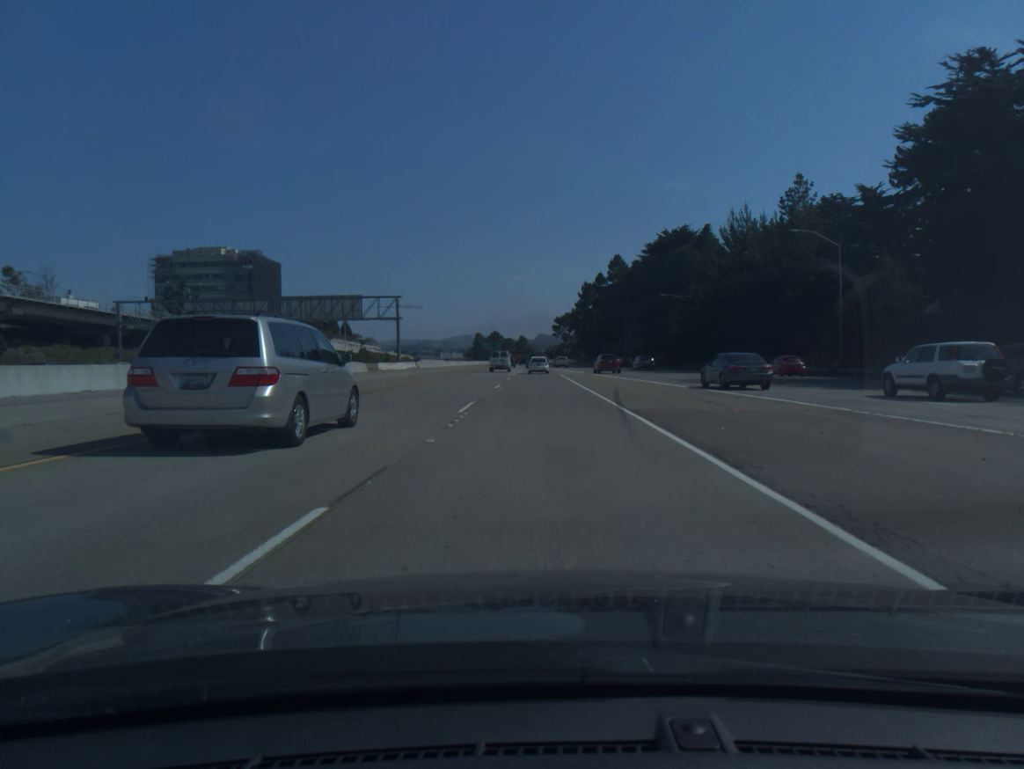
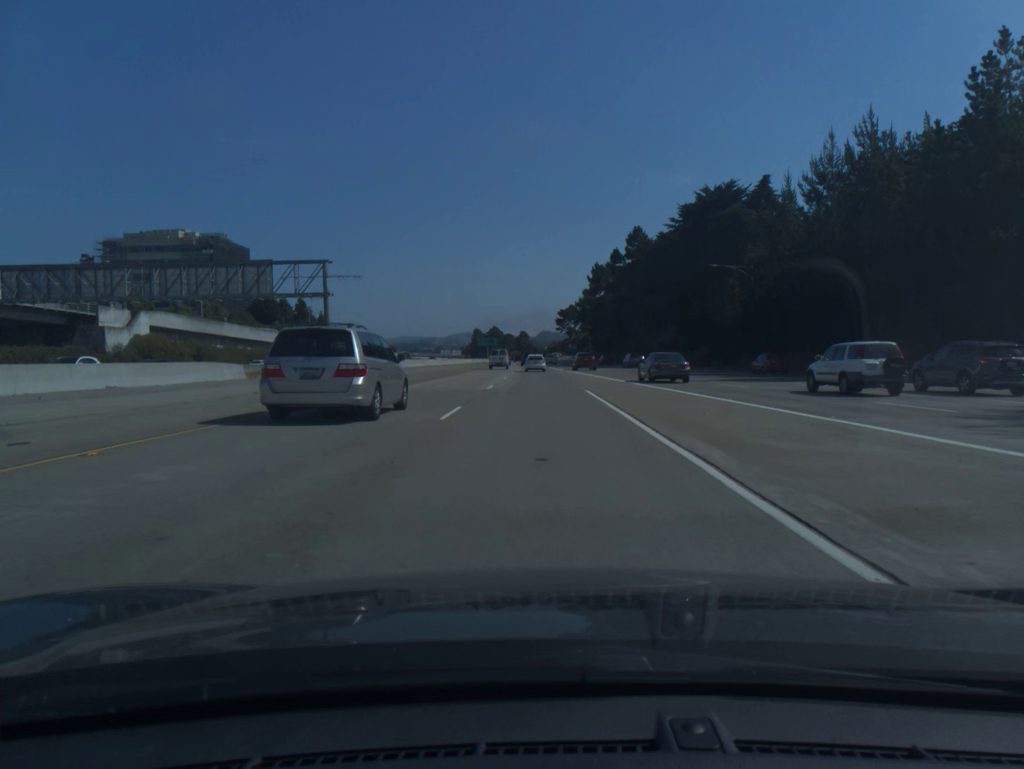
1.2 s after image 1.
(0.0, +31.8) m; 0°
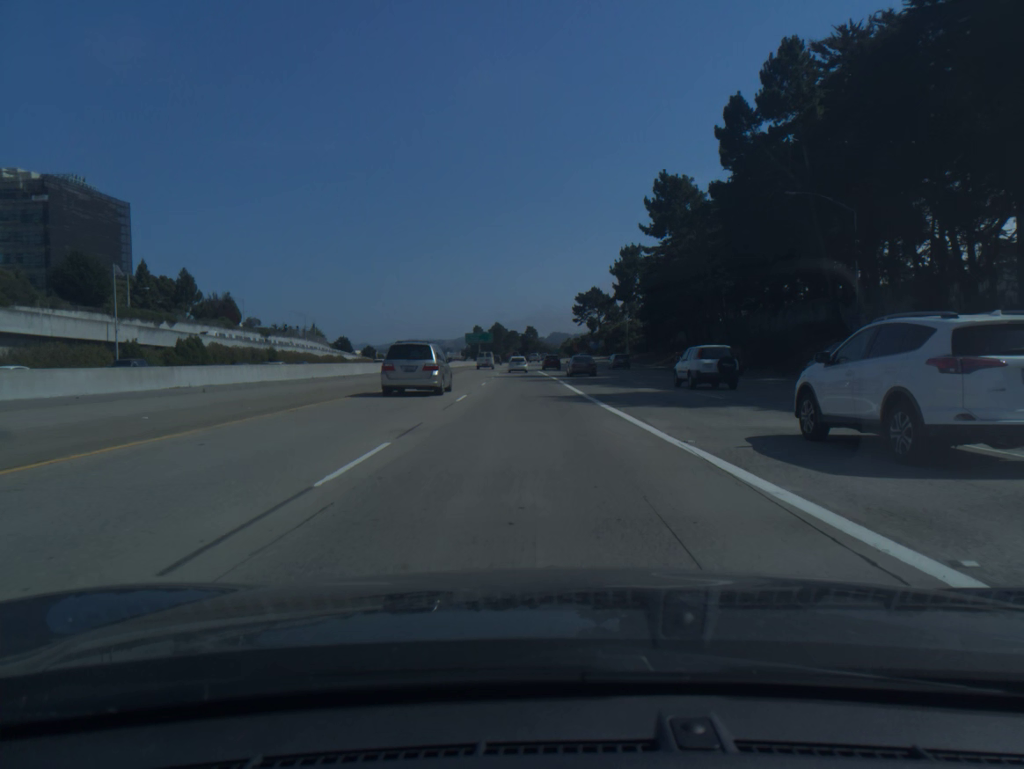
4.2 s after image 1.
(-0.4, +80.7) m; -1°
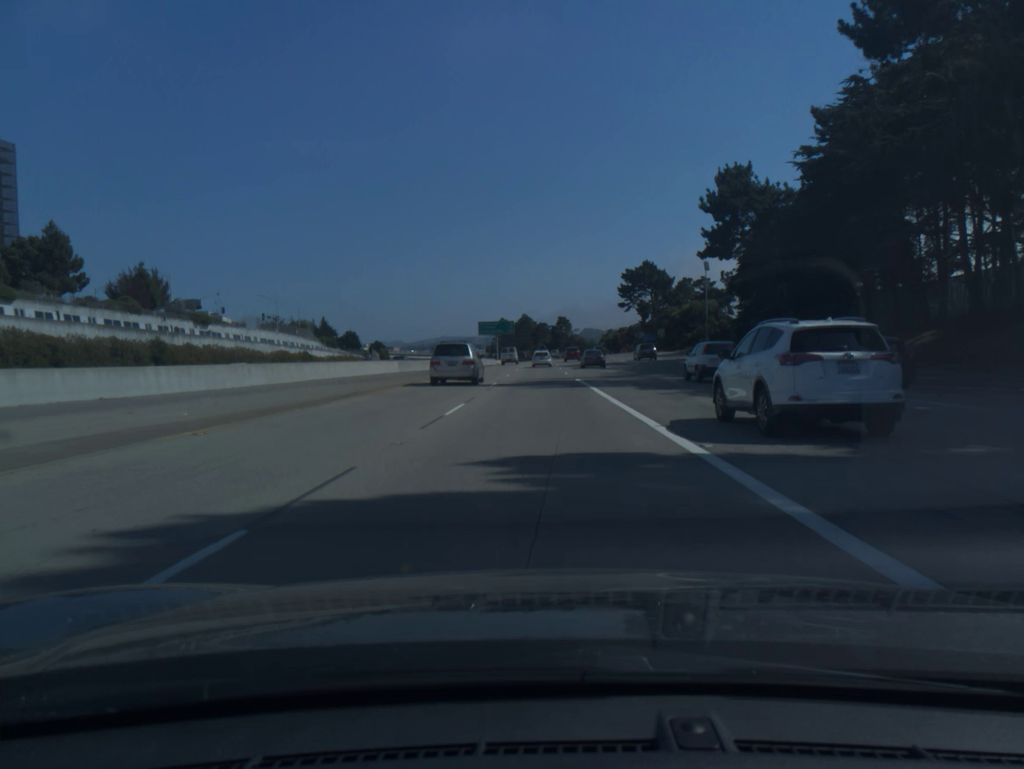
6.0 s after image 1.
(-1.1, +49.8) m; -2°
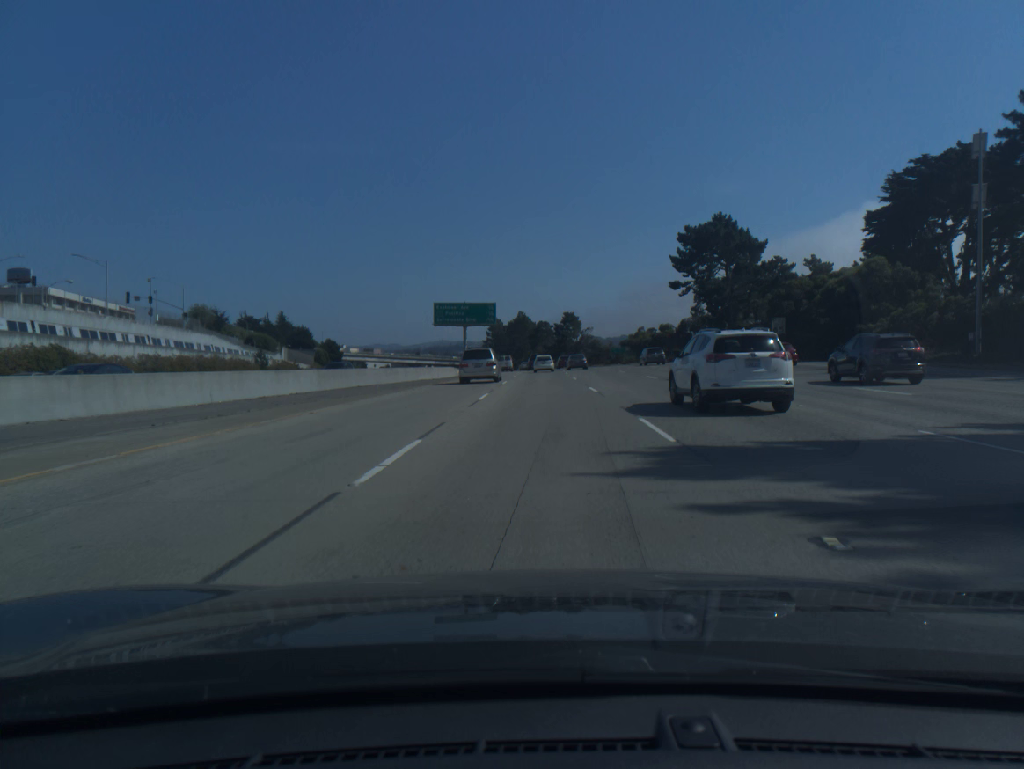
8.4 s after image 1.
(-0.4, +67.5) m; 0°
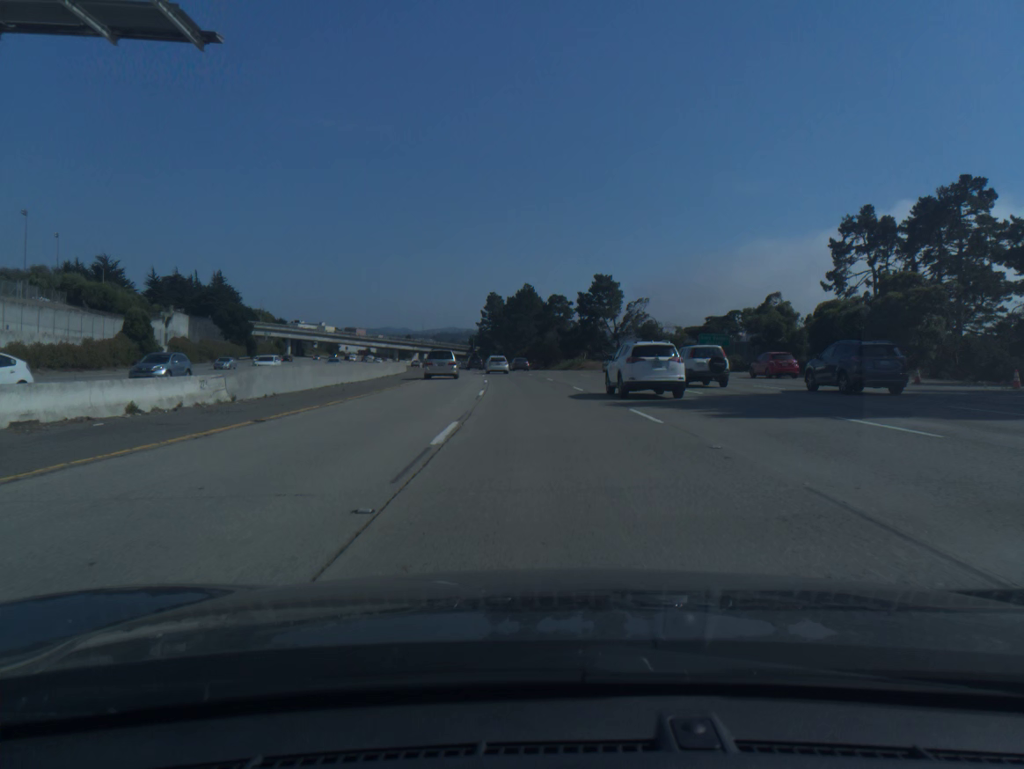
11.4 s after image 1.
(0.0, +84.3) m; 0°
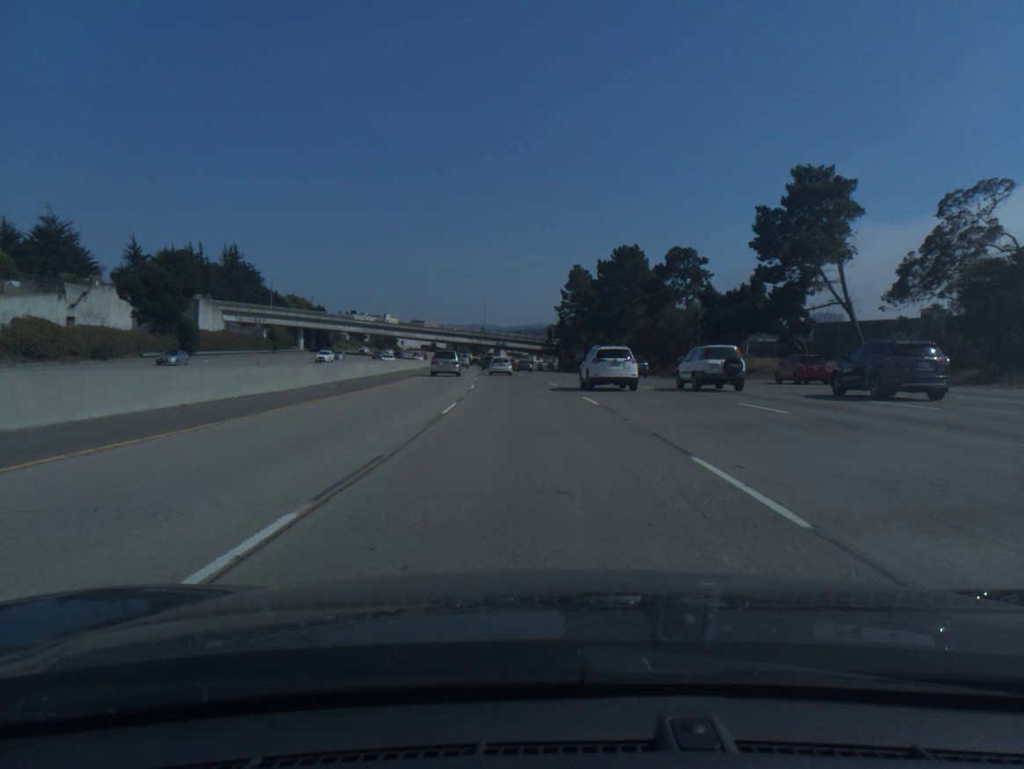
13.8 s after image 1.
(-3.2, +67.2) m; -6°
